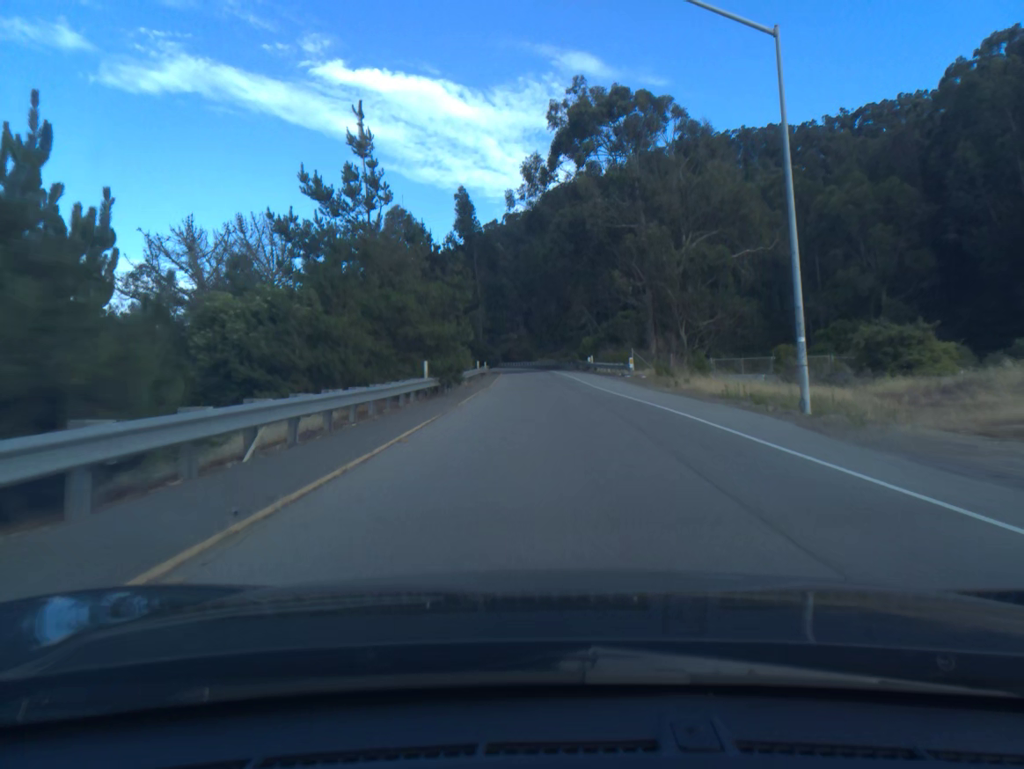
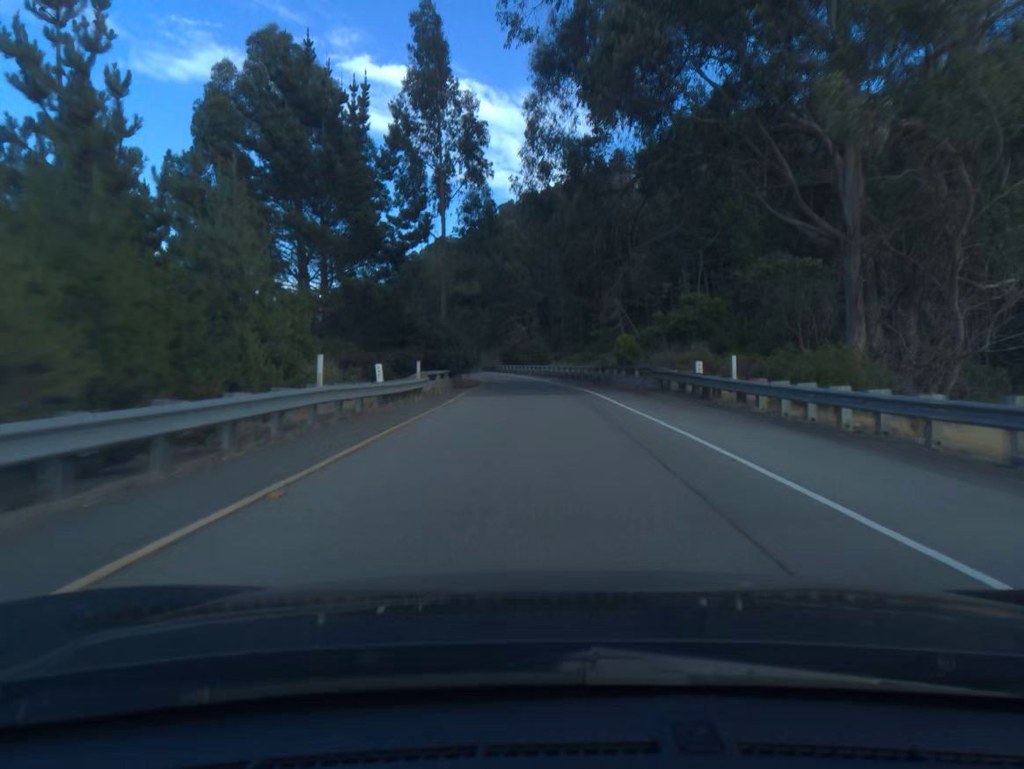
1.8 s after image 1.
(-0.4, +42.1) m; -1°
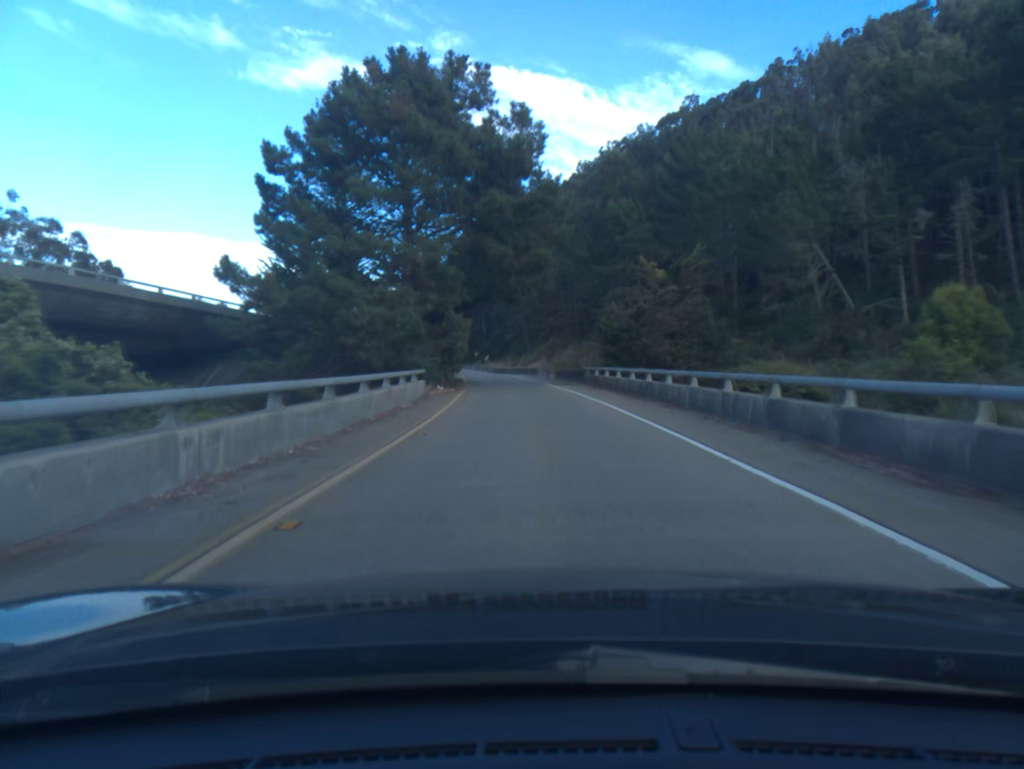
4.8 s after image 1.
(-3.1, +66.8) m; -7°
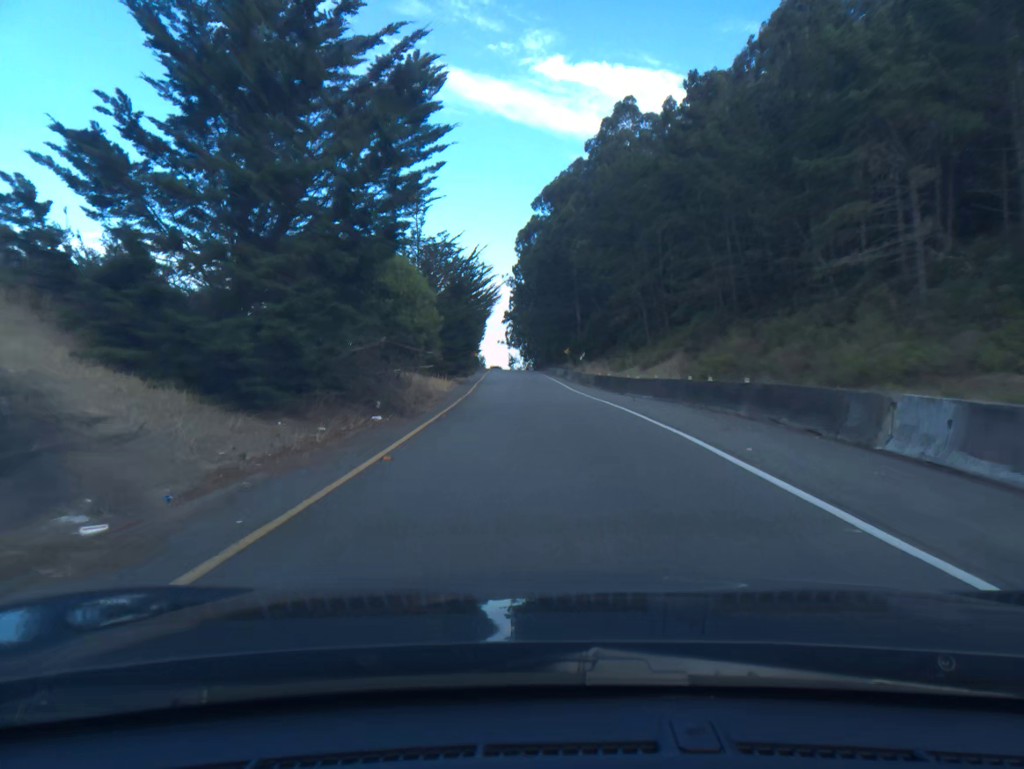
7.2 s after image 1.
(-3.3, +55.1) m; -7°
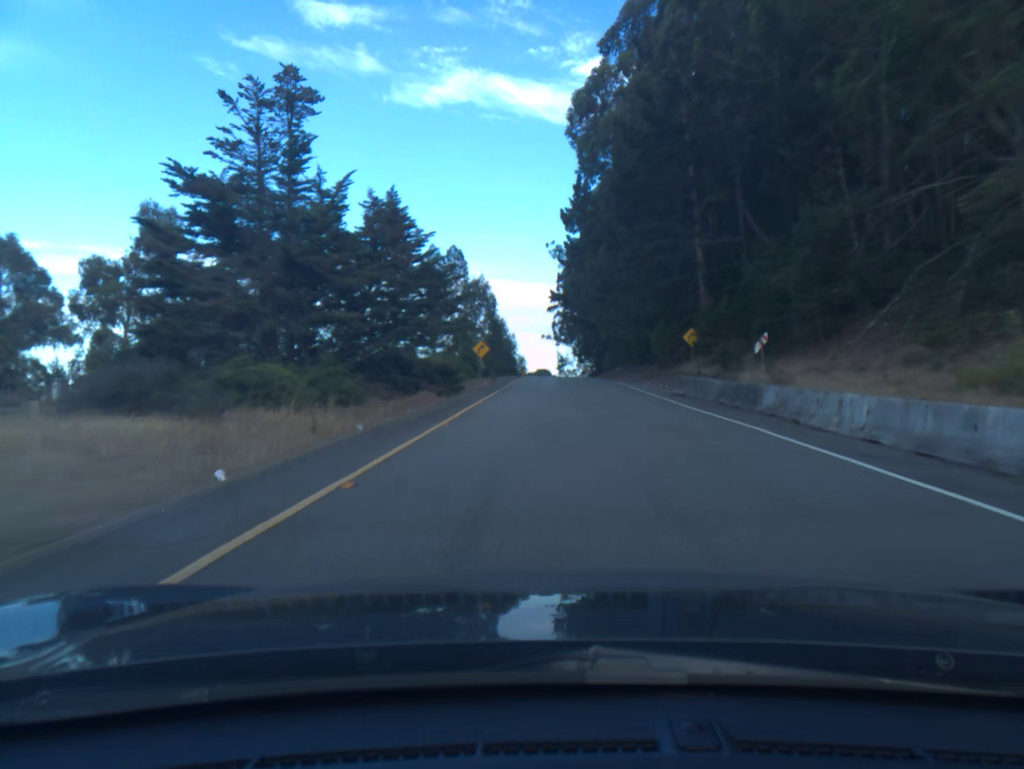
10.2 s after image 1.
(-2.9, +68.2) m; -4°
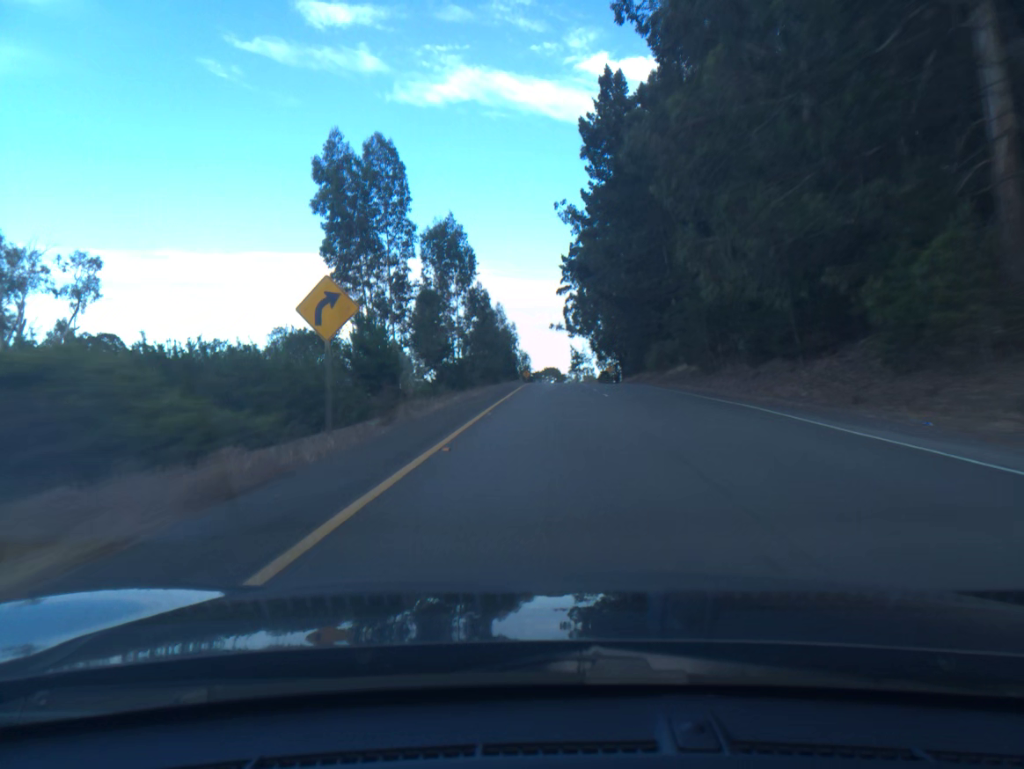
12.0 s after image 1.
(-0.2, +41.1) m; 0°
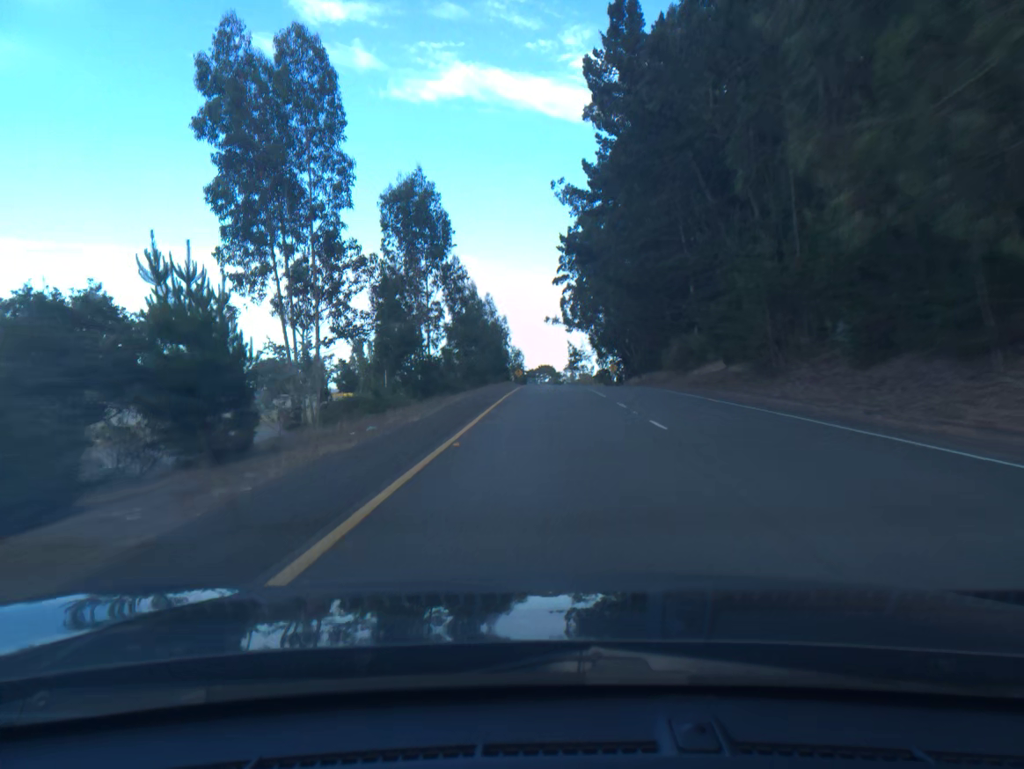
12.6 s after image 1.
(0.0, +13.9) m; 0°
